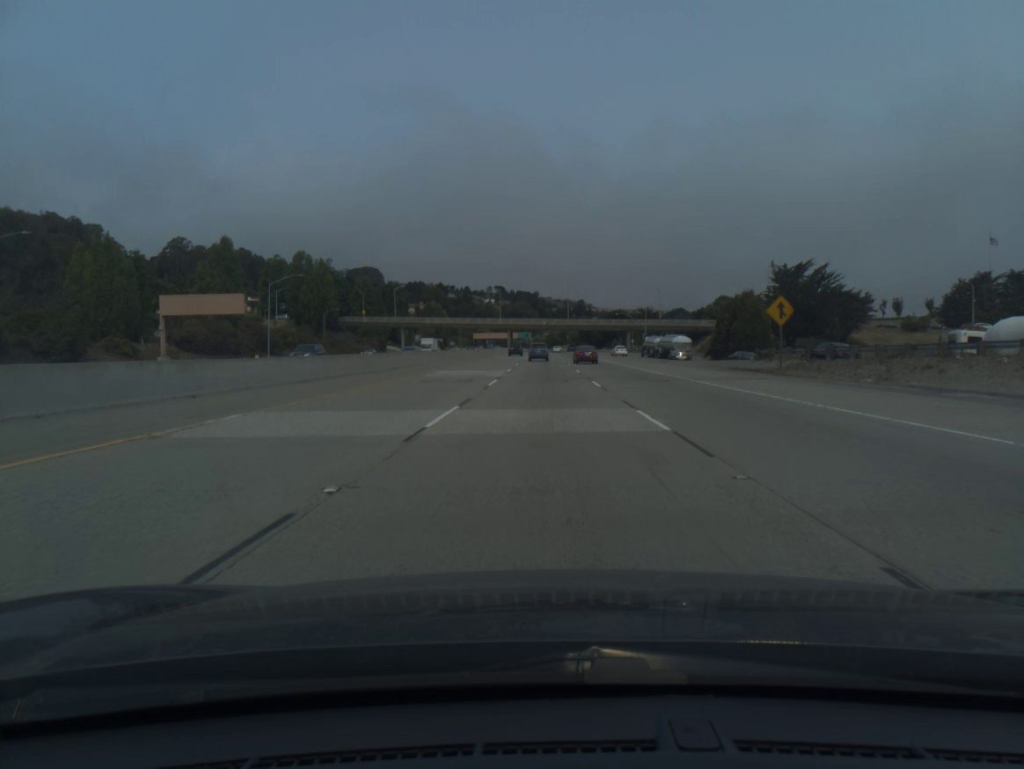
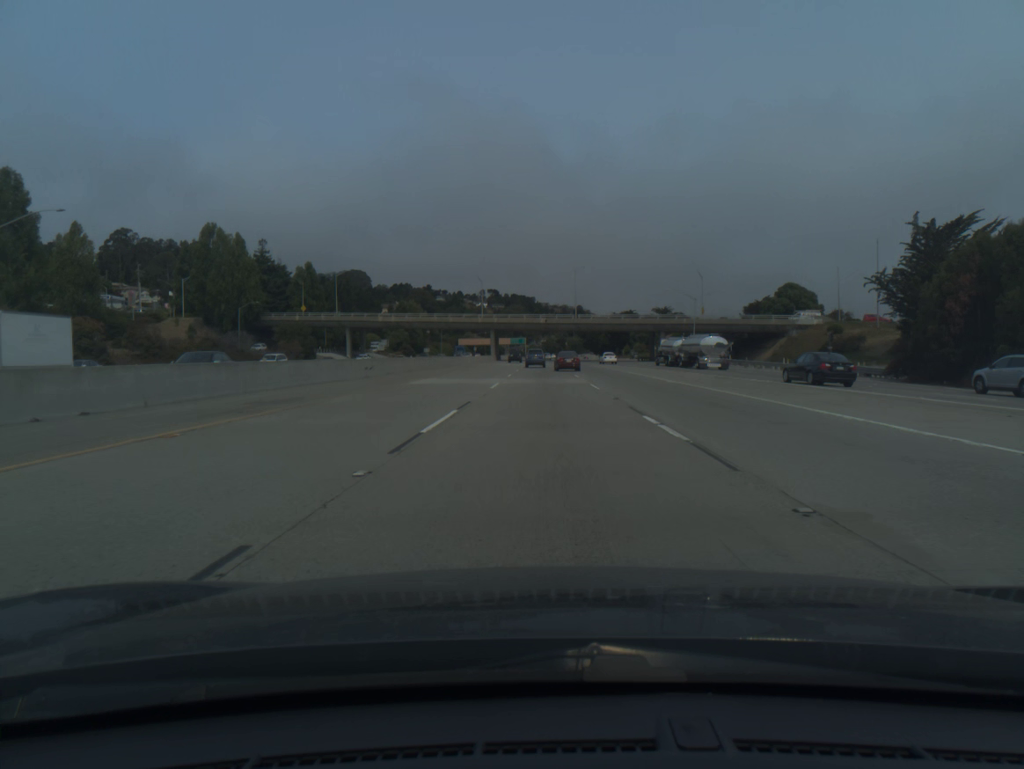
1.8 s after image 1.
(+0.1, +57.9) m; 0°
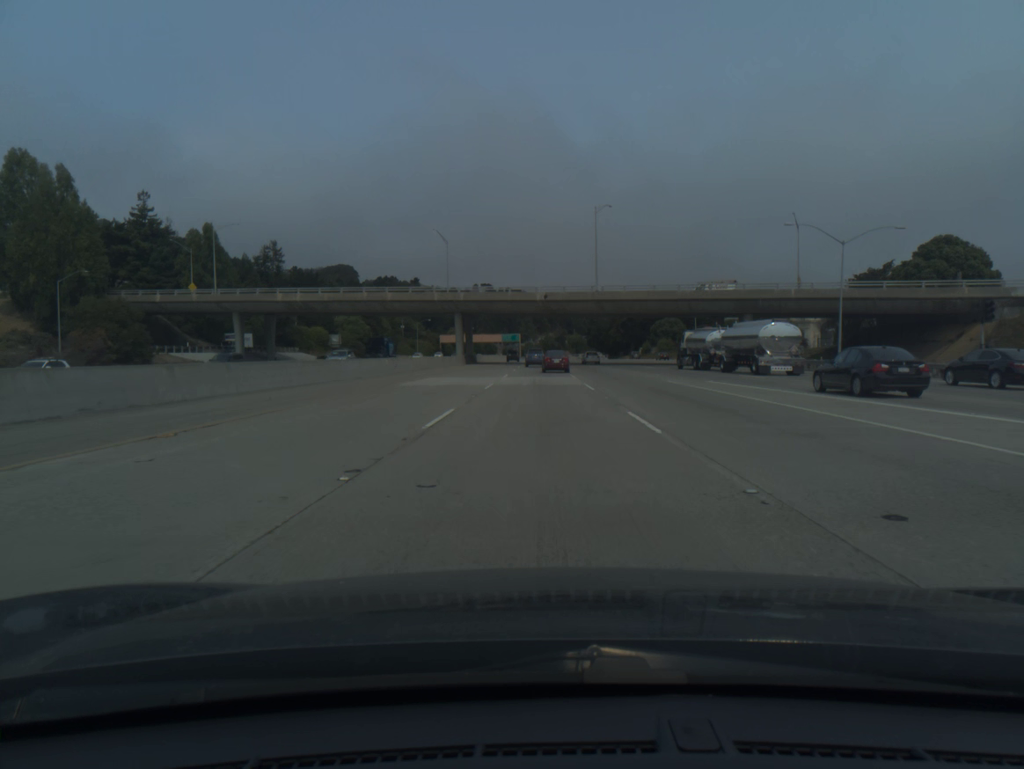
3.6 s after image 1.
(+0.1, +57.7) m; 0°
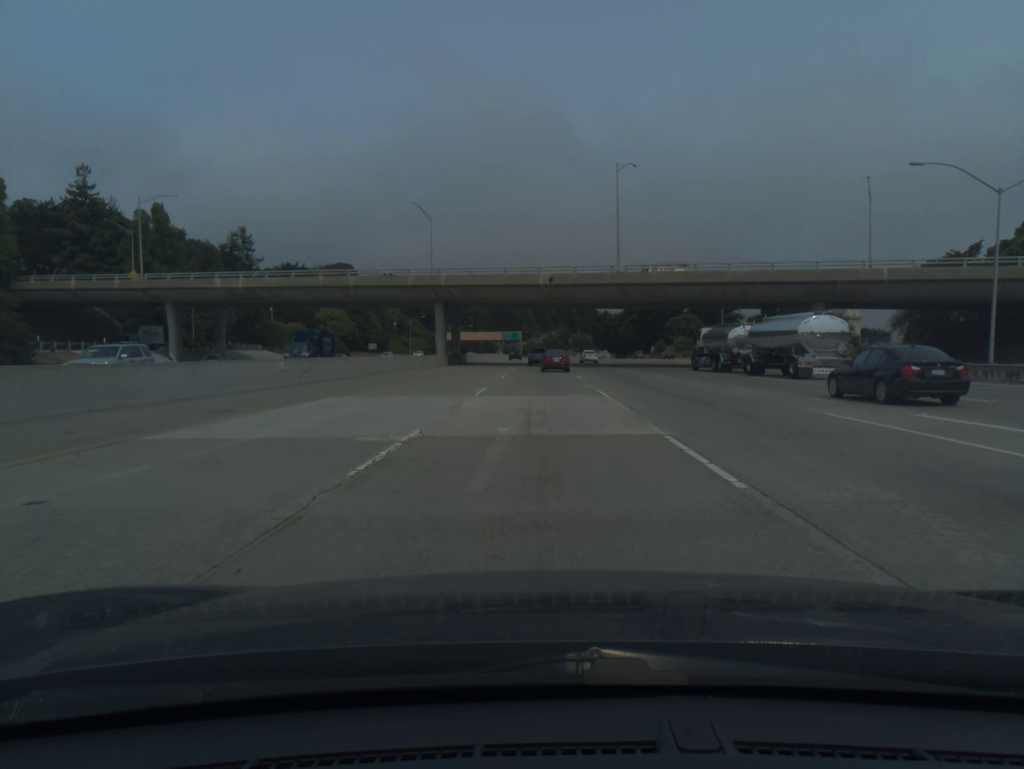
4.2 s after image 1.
(0.0, +19.0) m; 0°
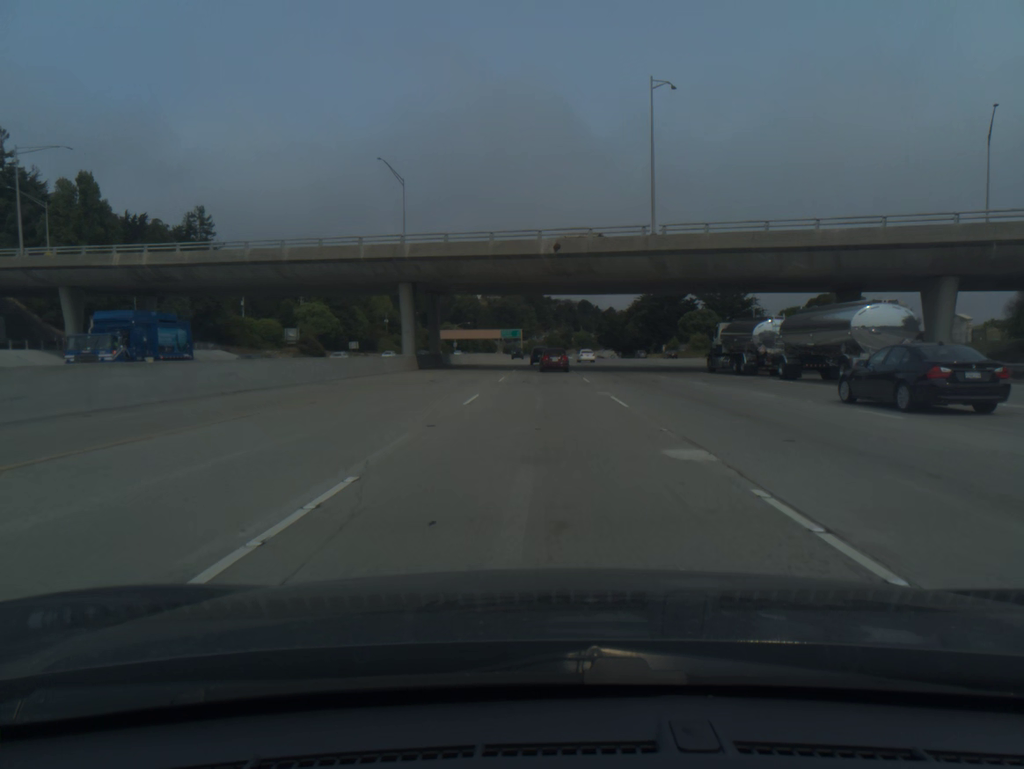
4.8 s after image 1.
(0.0, +18.8) m; 0°
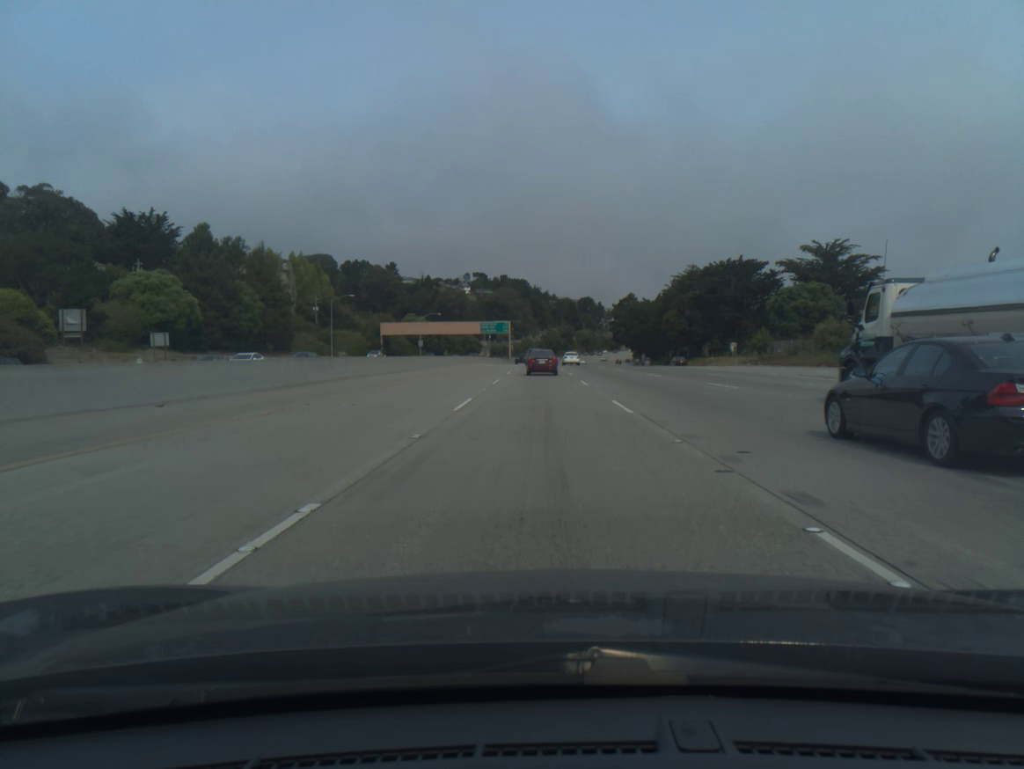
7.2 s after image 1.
(+0.1, +72.9) m; 0°
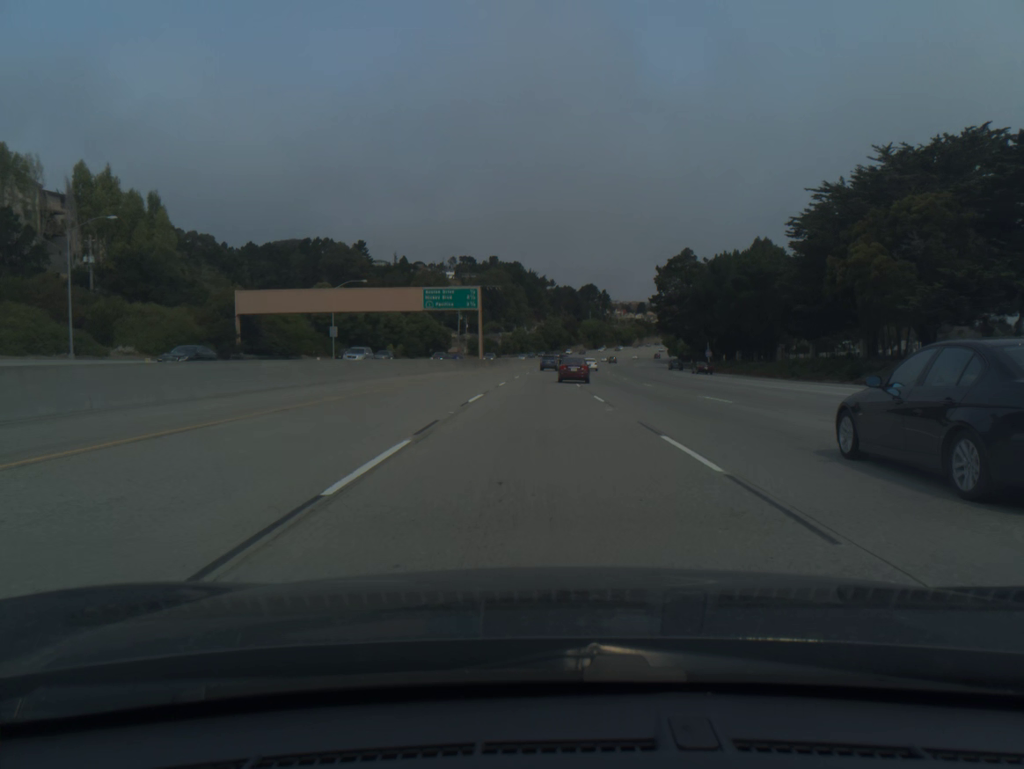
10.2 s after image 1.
(-0.2, +87.0) m; 0°
